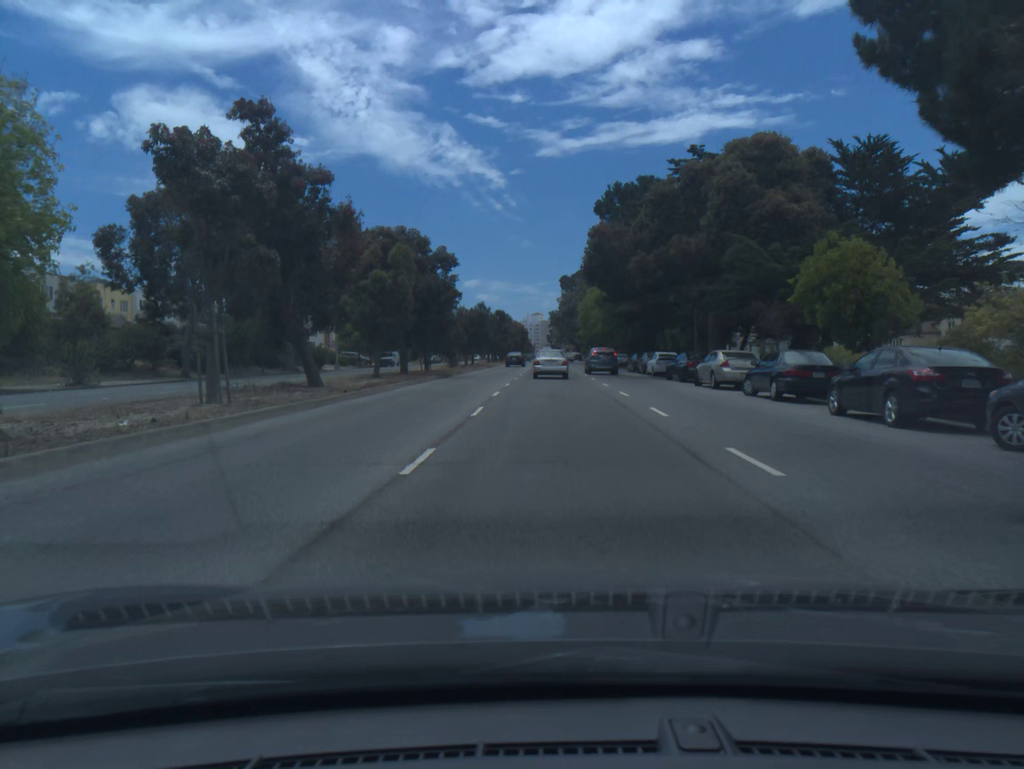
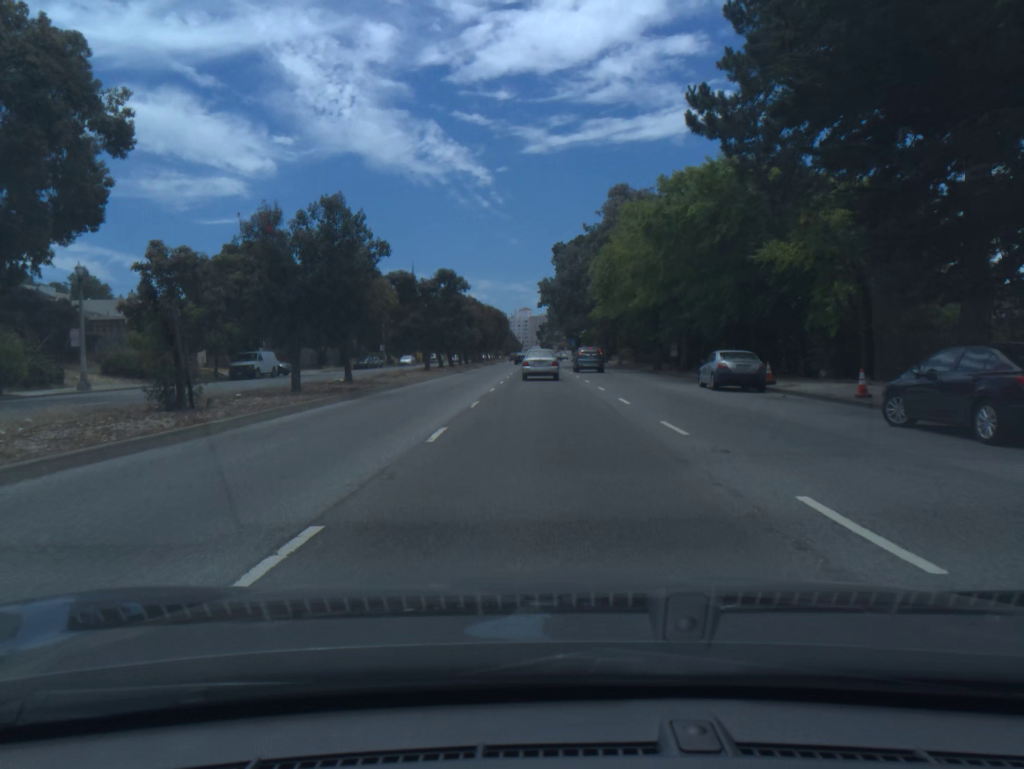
(+0.4, +47.0) m; +1°
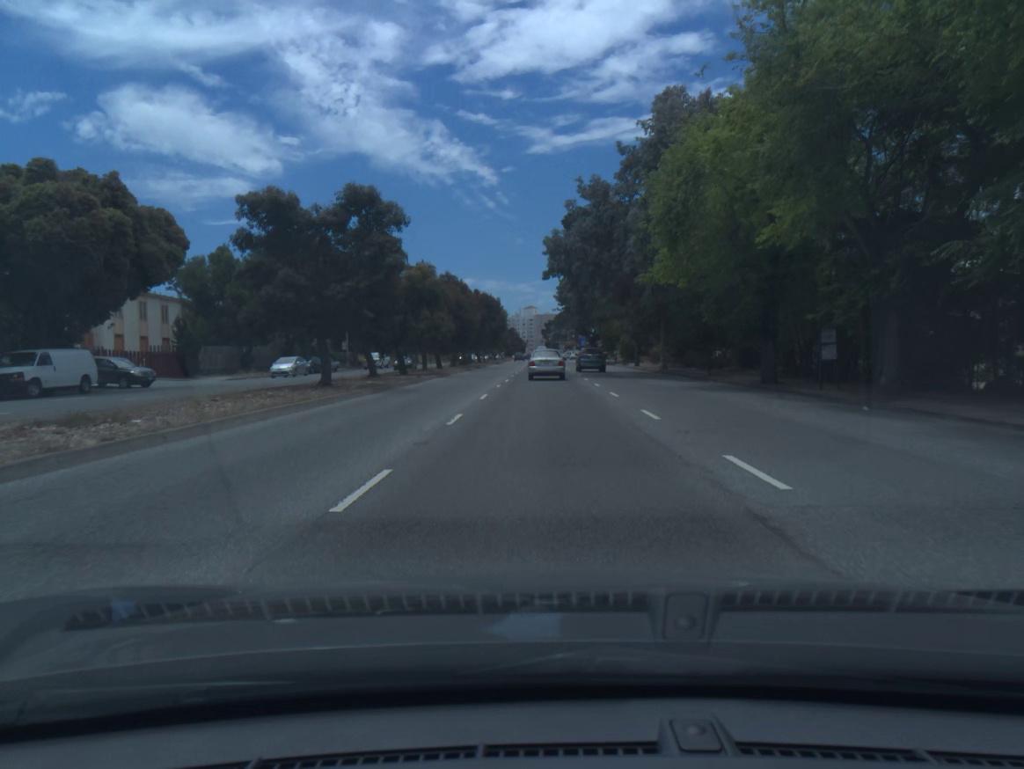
(-0.1, +26.6) m; 0°
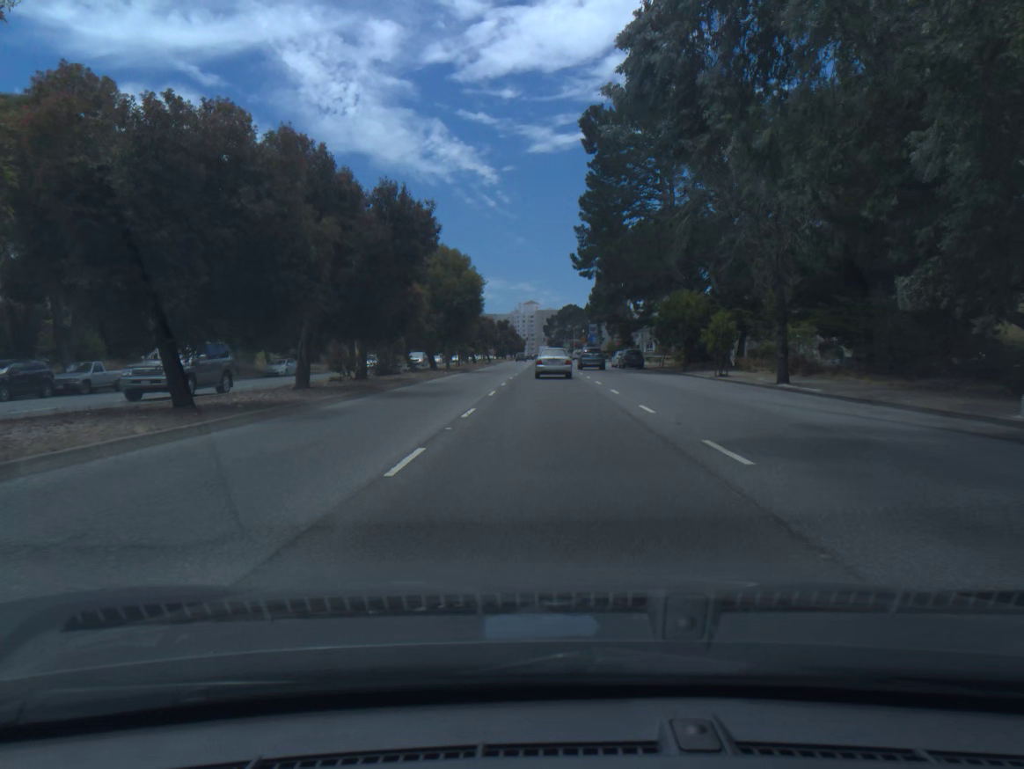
(-0.1, +41.8) m; 0°
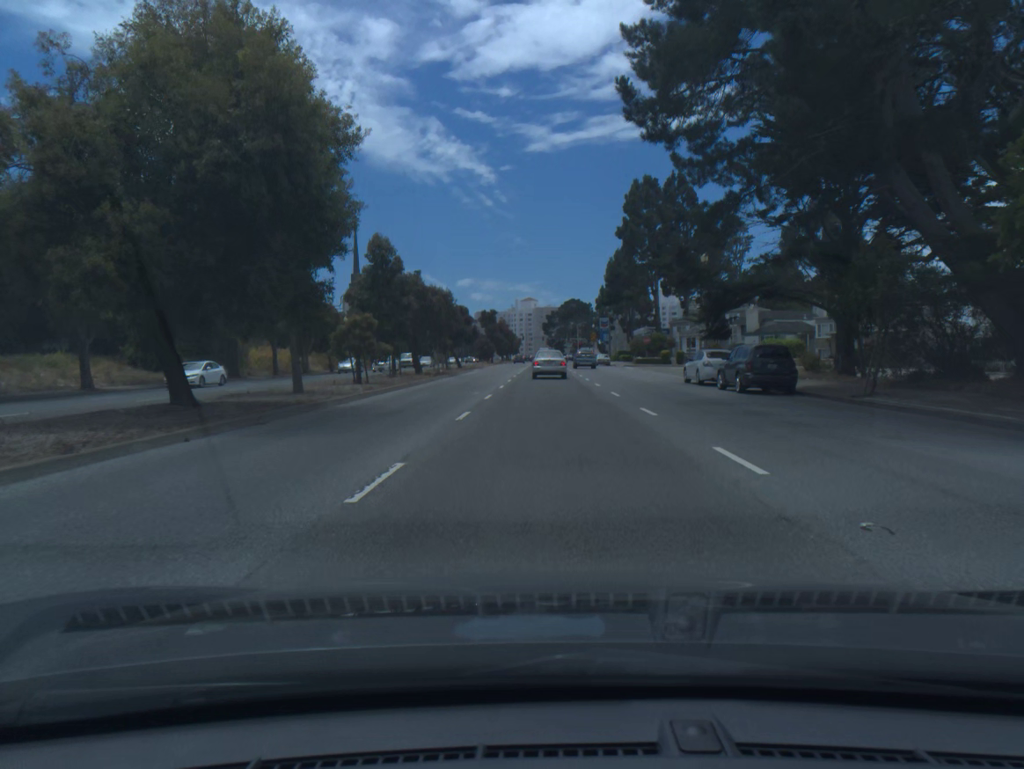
(0.0, +37.1) m; 0°
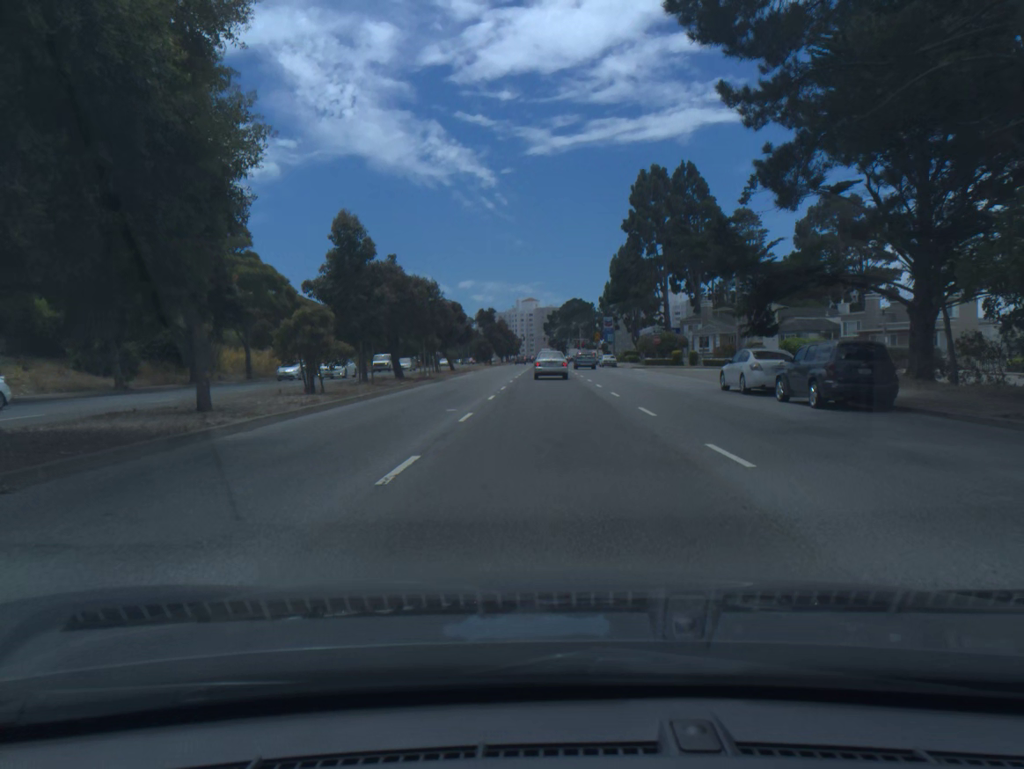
(0.0, +6.9) m; 0°
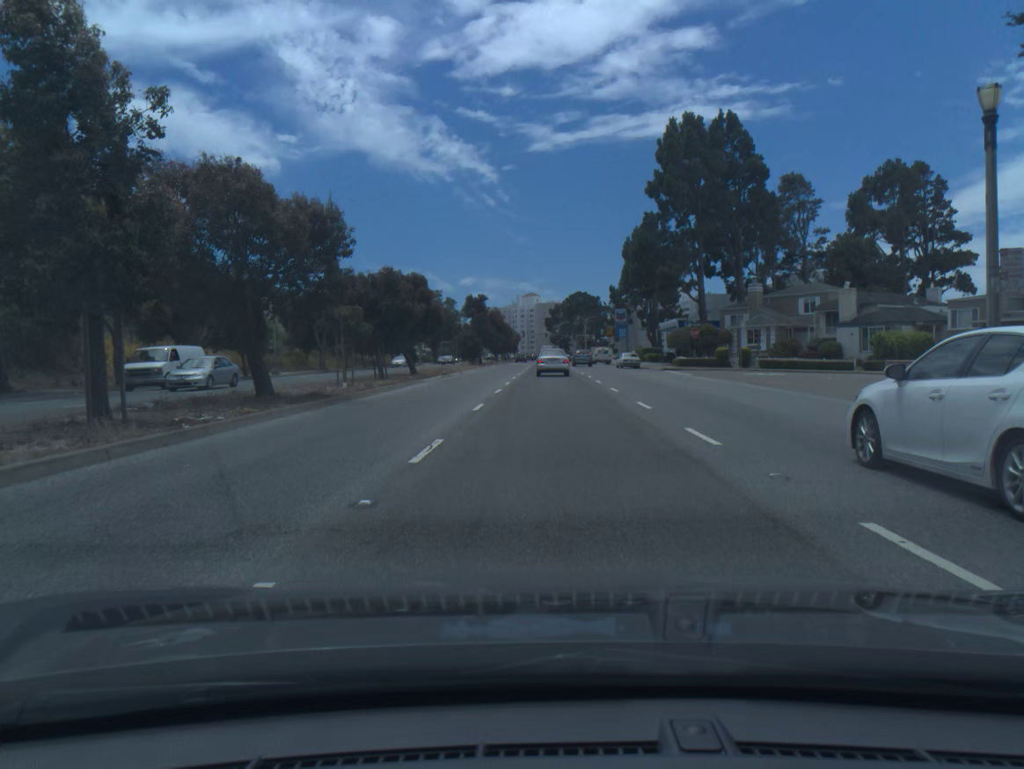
(0.0, +19.7) m; 0°
